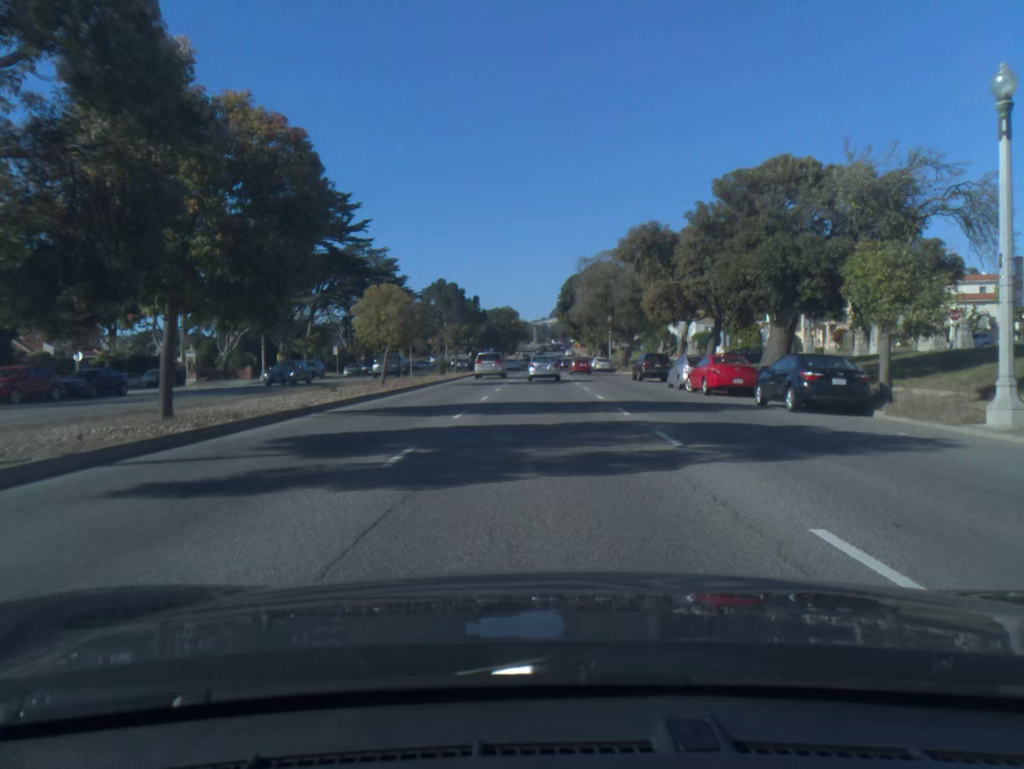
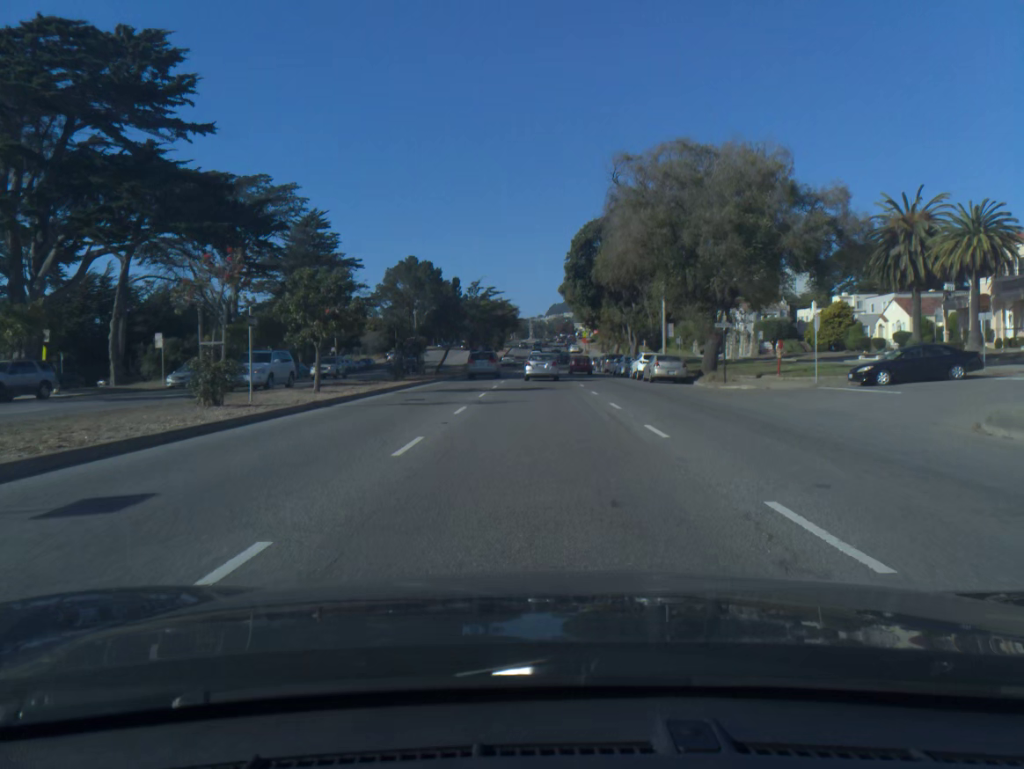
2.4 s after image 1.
(0.0, +42.4) m; 0°
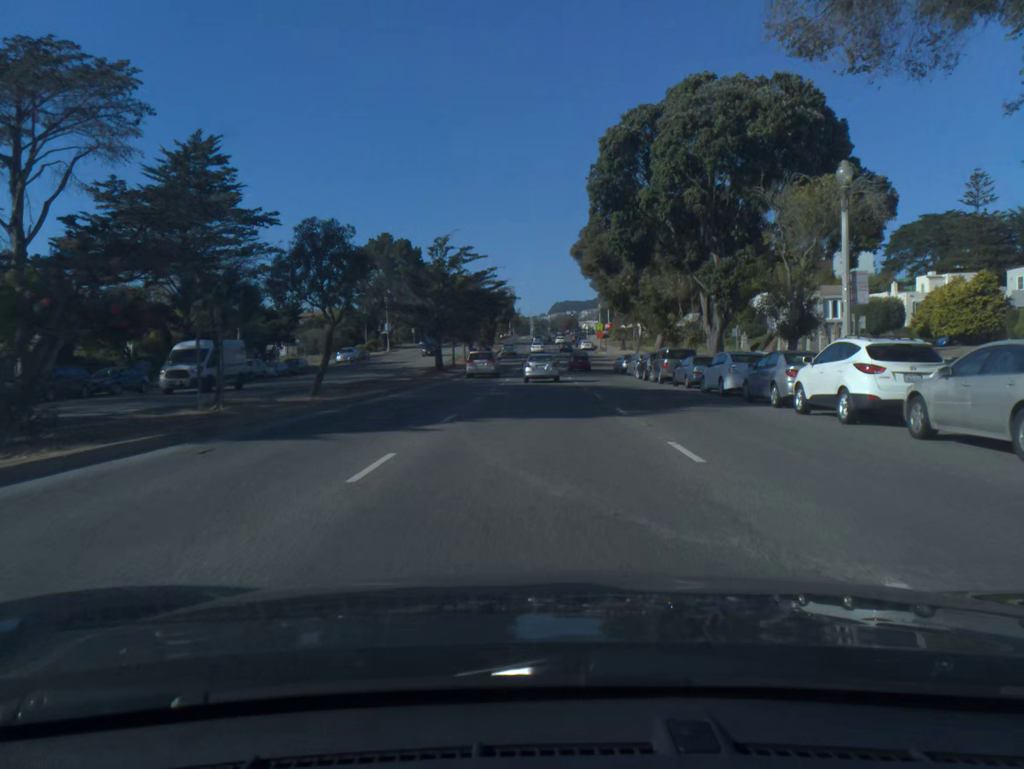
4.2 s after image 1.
(0.0, +31.0) m; 0°
